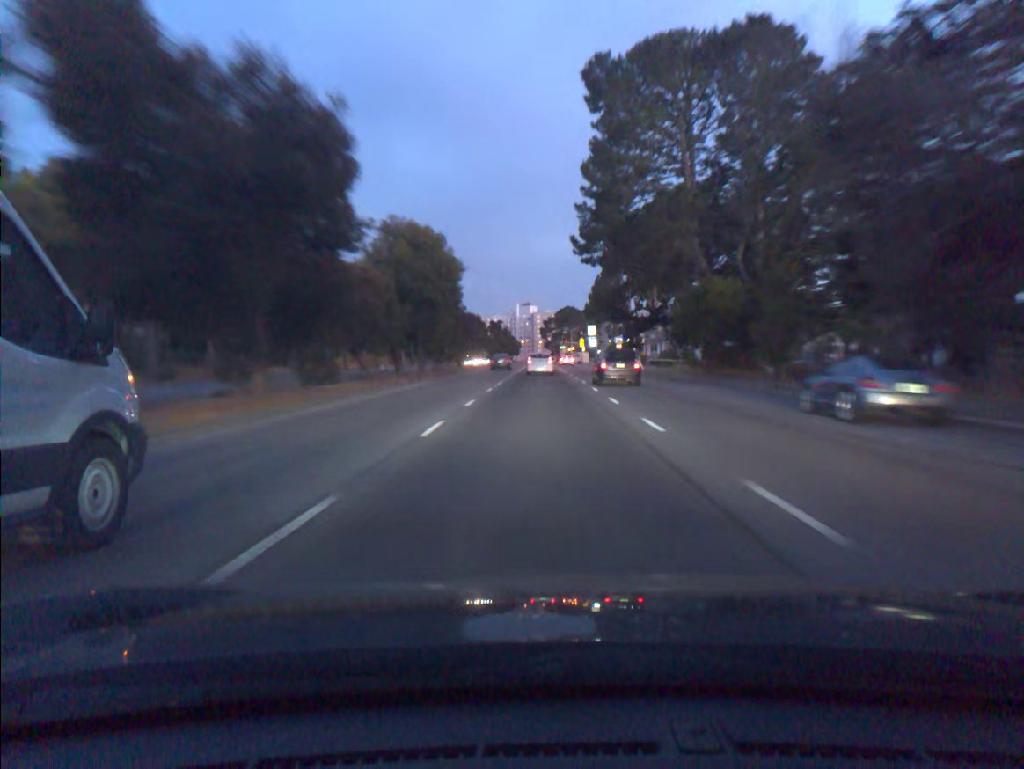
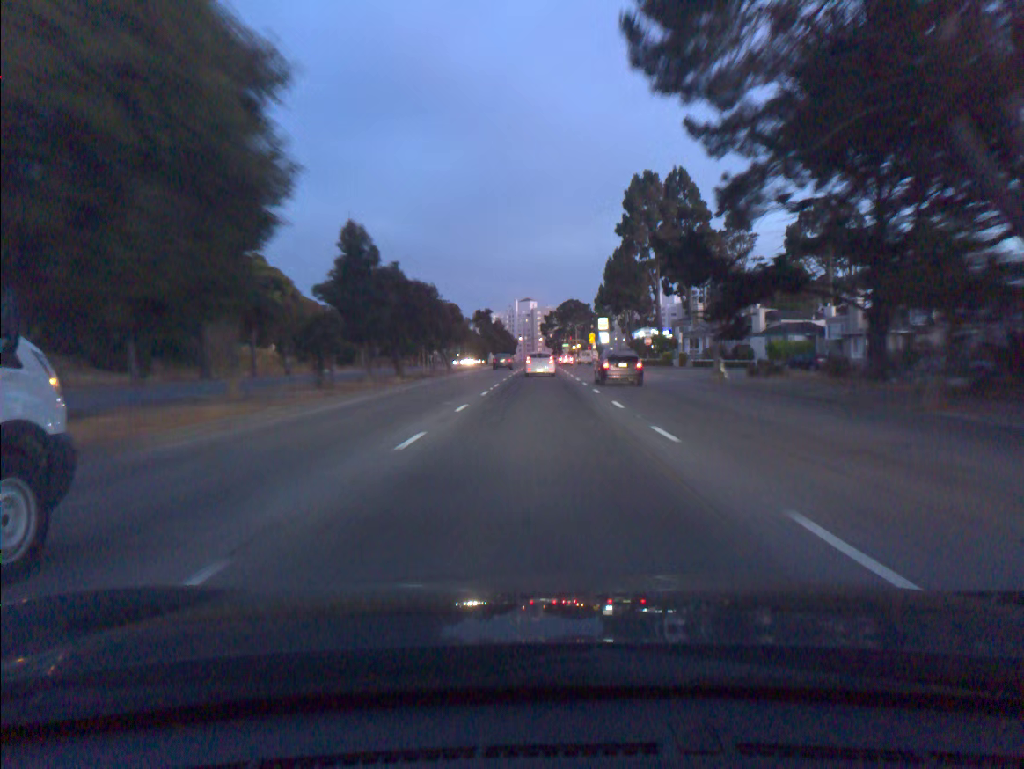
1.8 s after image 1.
(0.0, +30.7) m; 0°
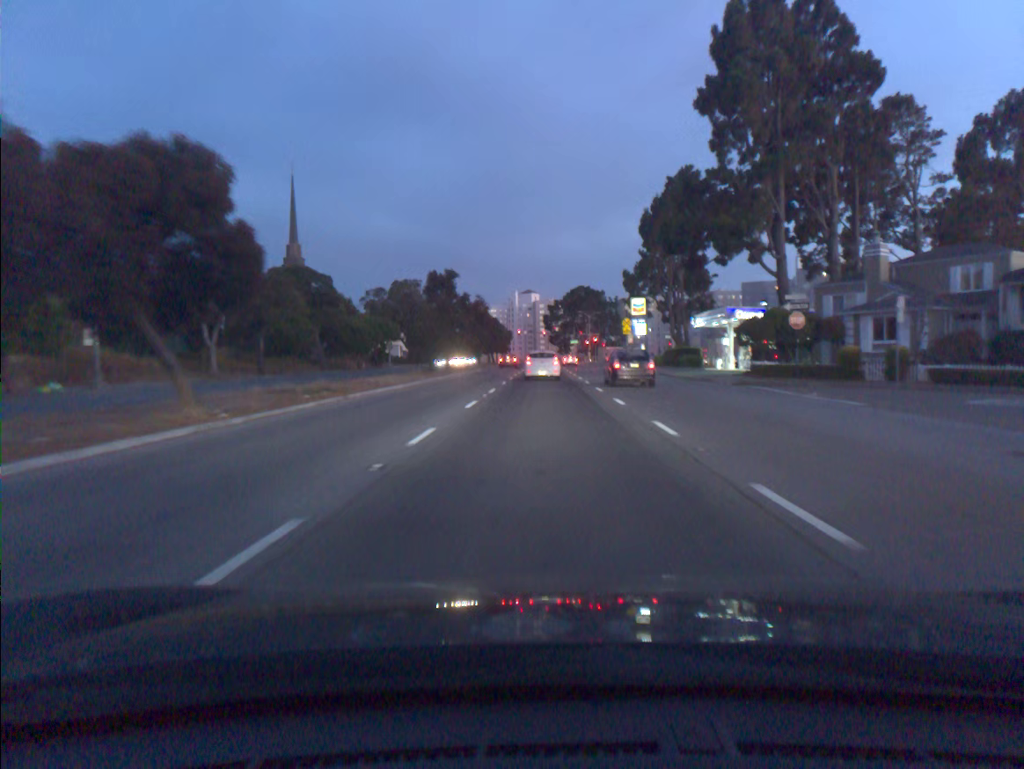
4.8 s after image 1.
(-0.2, +49.0) m; 0°
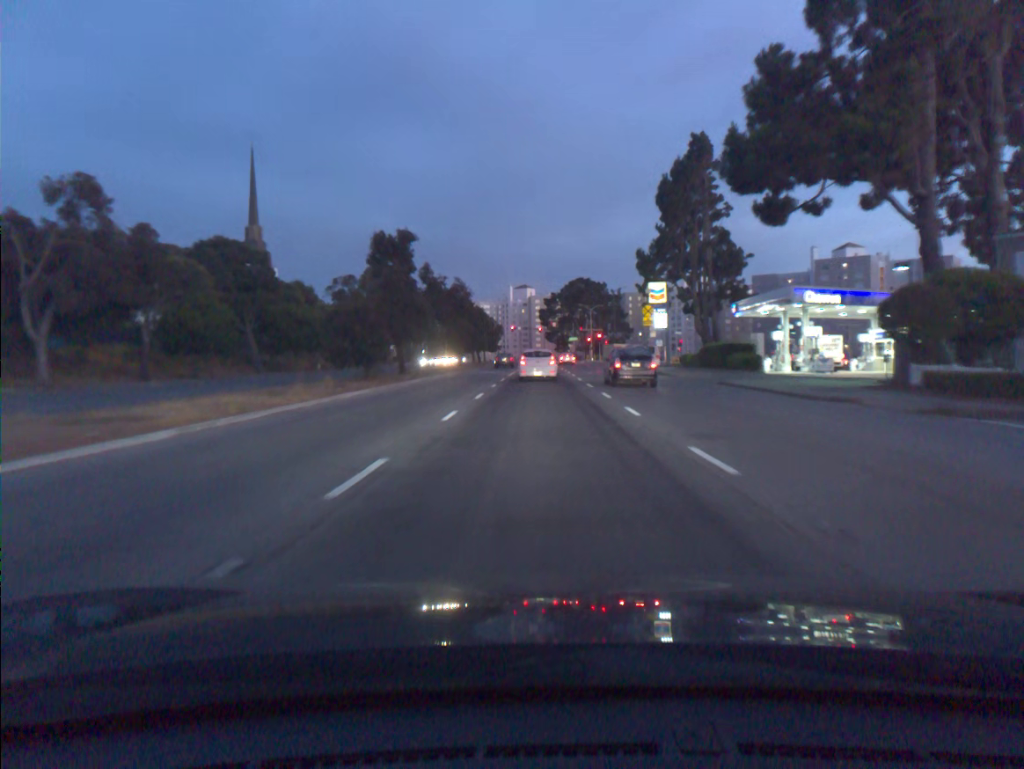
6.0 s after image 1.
(+0.1, +18.6) m; 0°
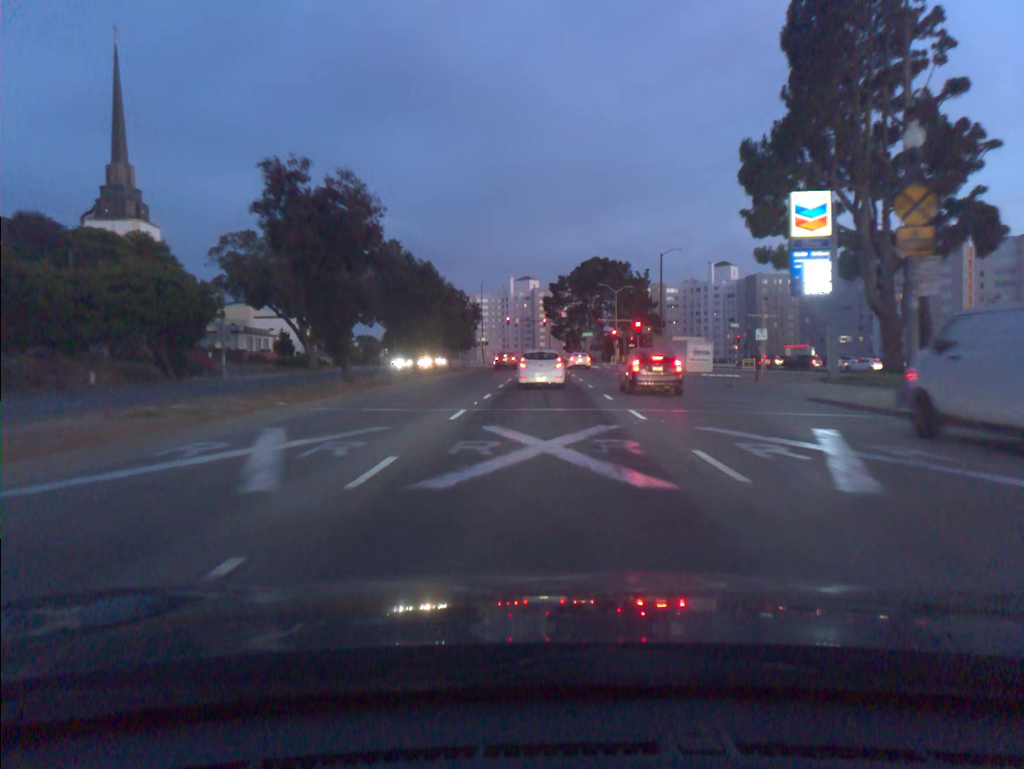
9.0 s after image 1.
(-0.1, +43.6) m; 0°
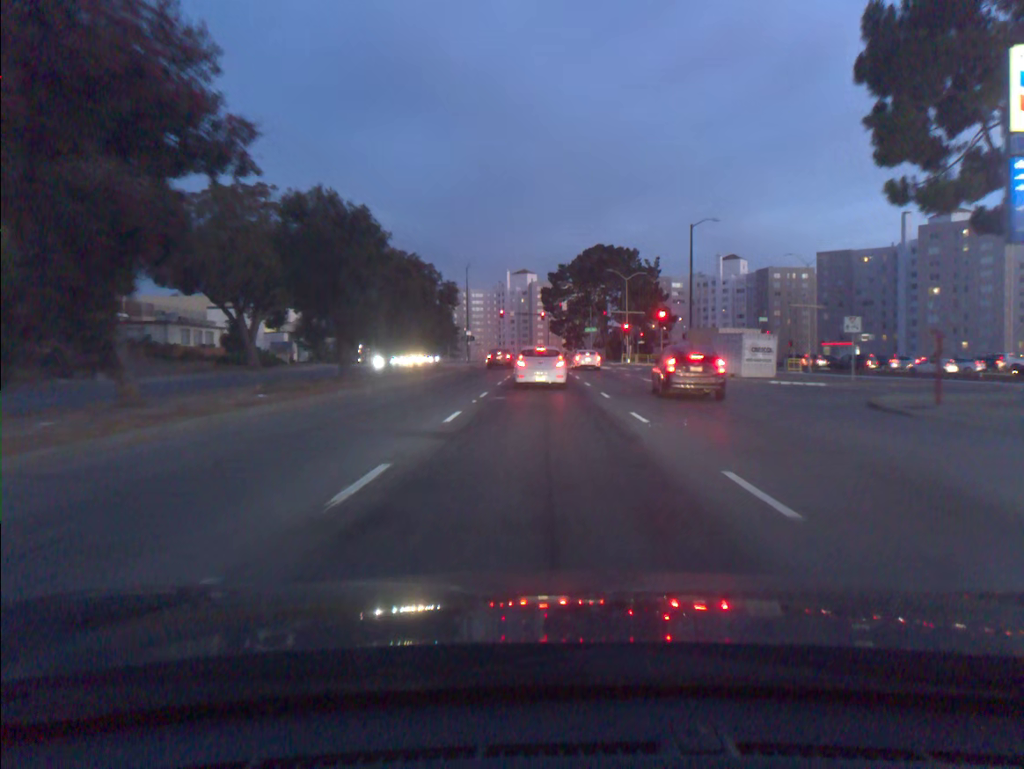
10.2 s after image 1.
(0.0, +16.1) m; 0°
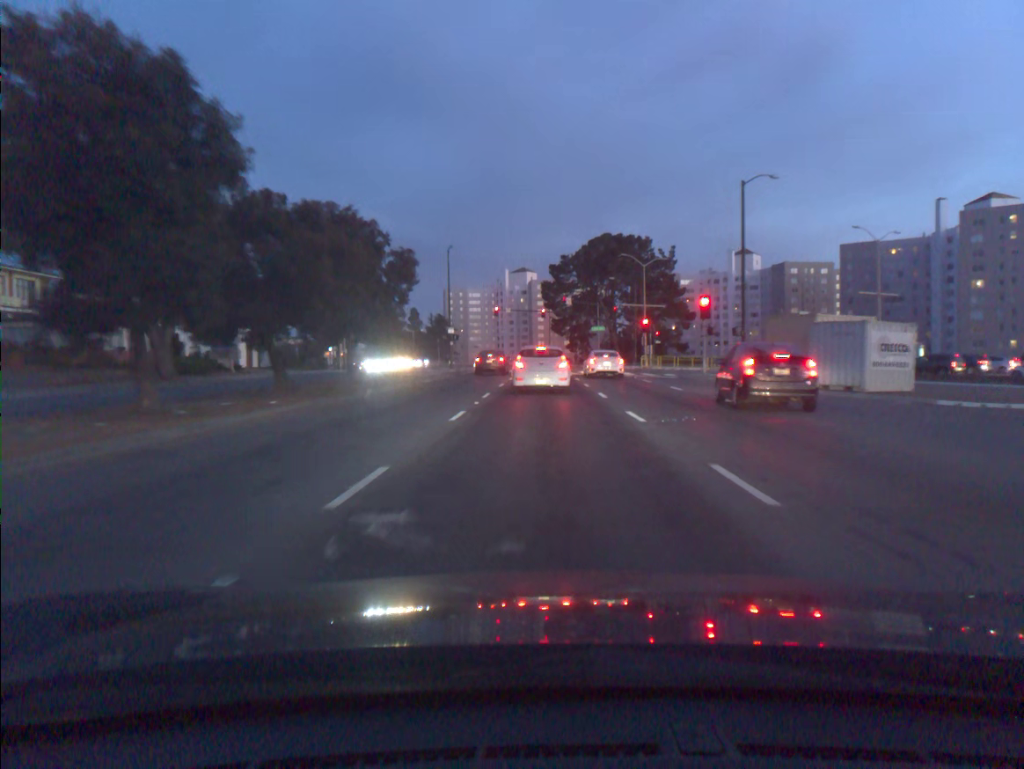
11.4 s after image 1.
(0.0, +15.2) m; 0°
